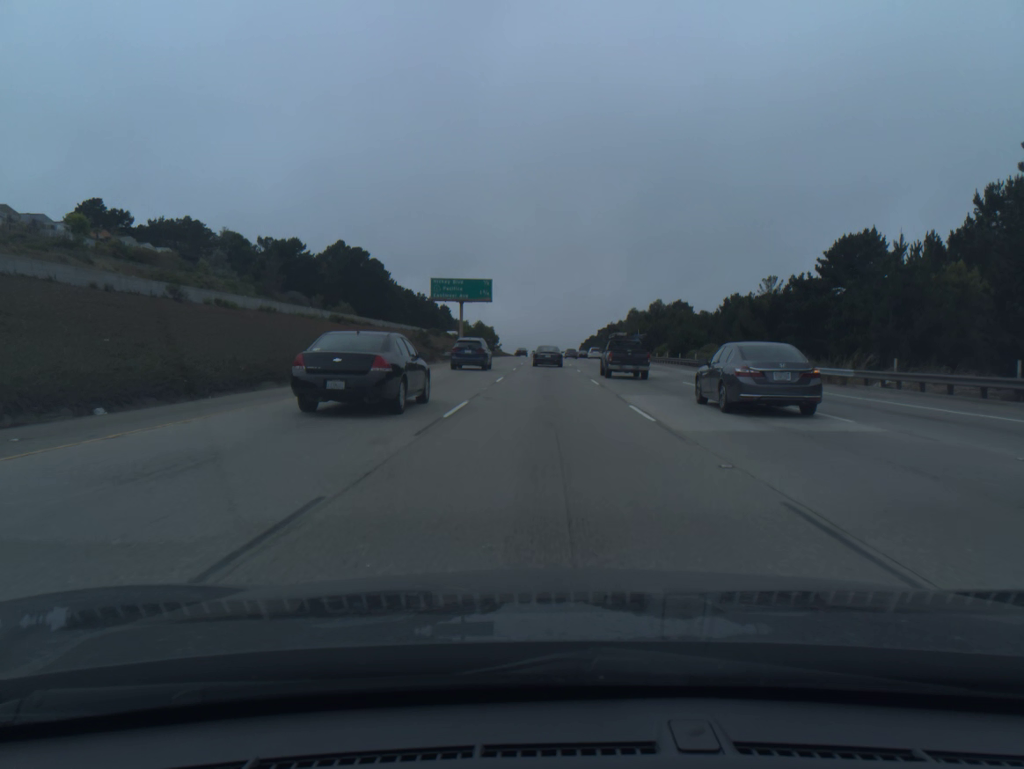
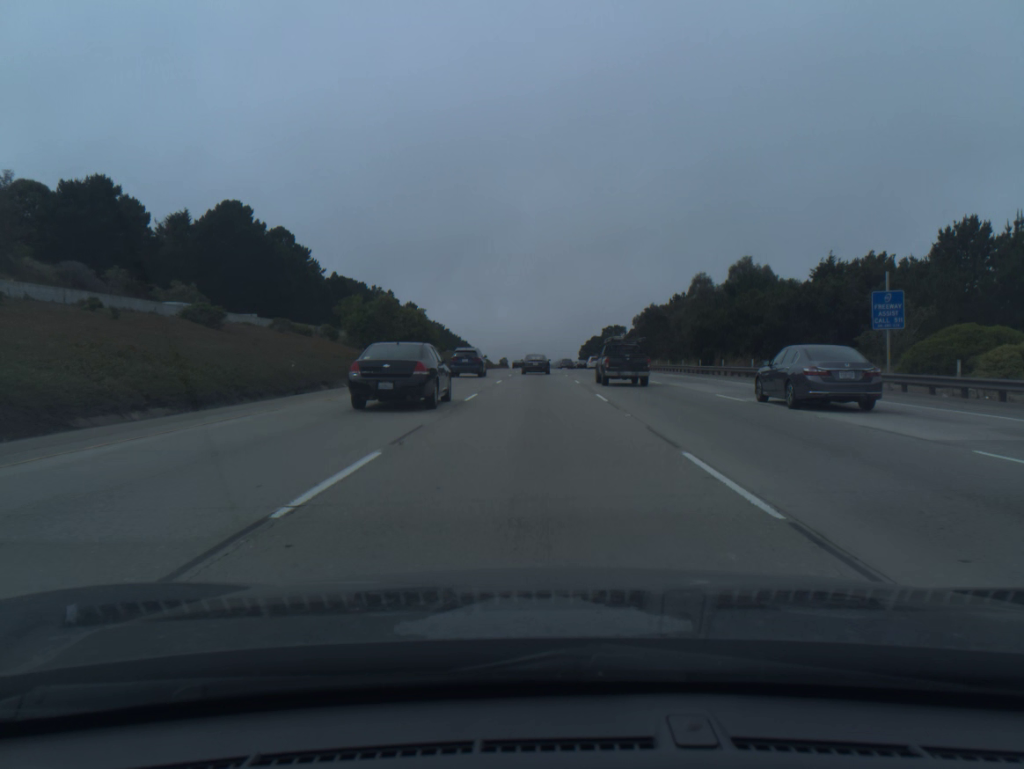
(+0.7, +81.1) m; 0°
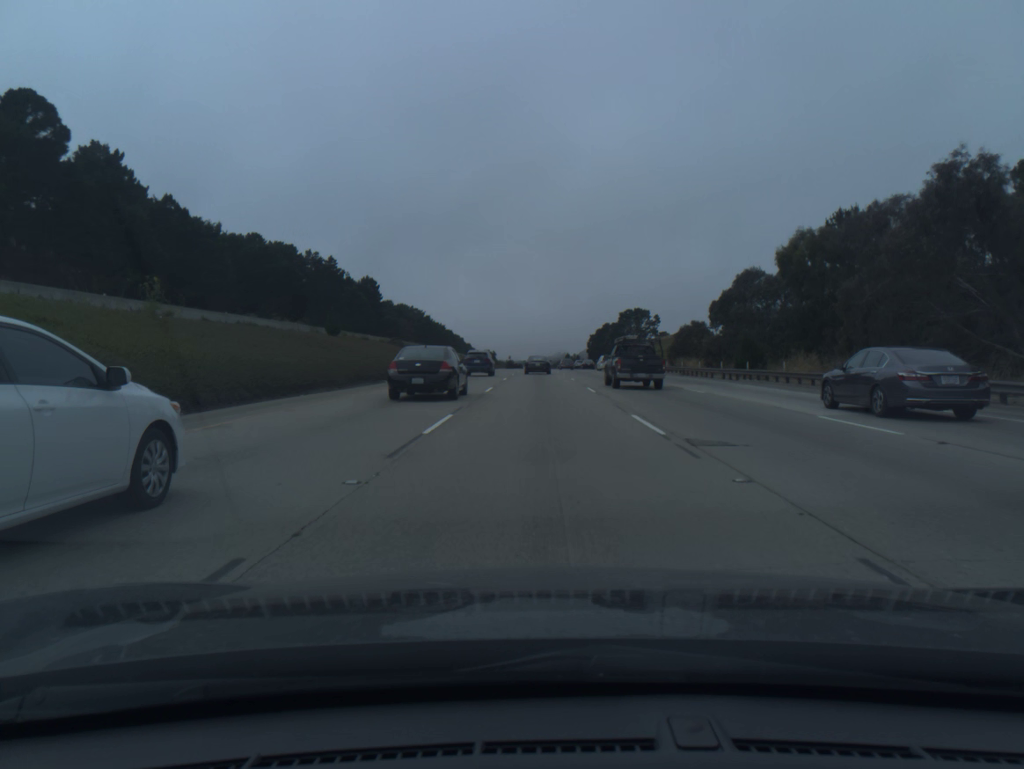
(-0.3, +81.5) m; 0°
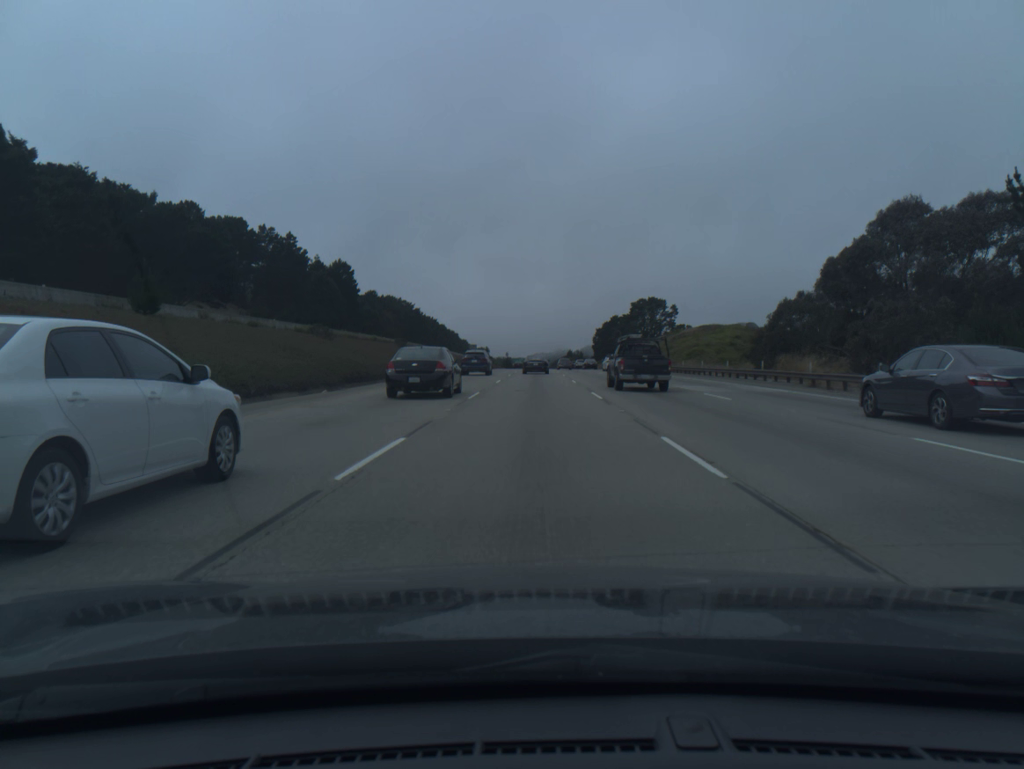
(+0.1, +33.5) m; 0°
